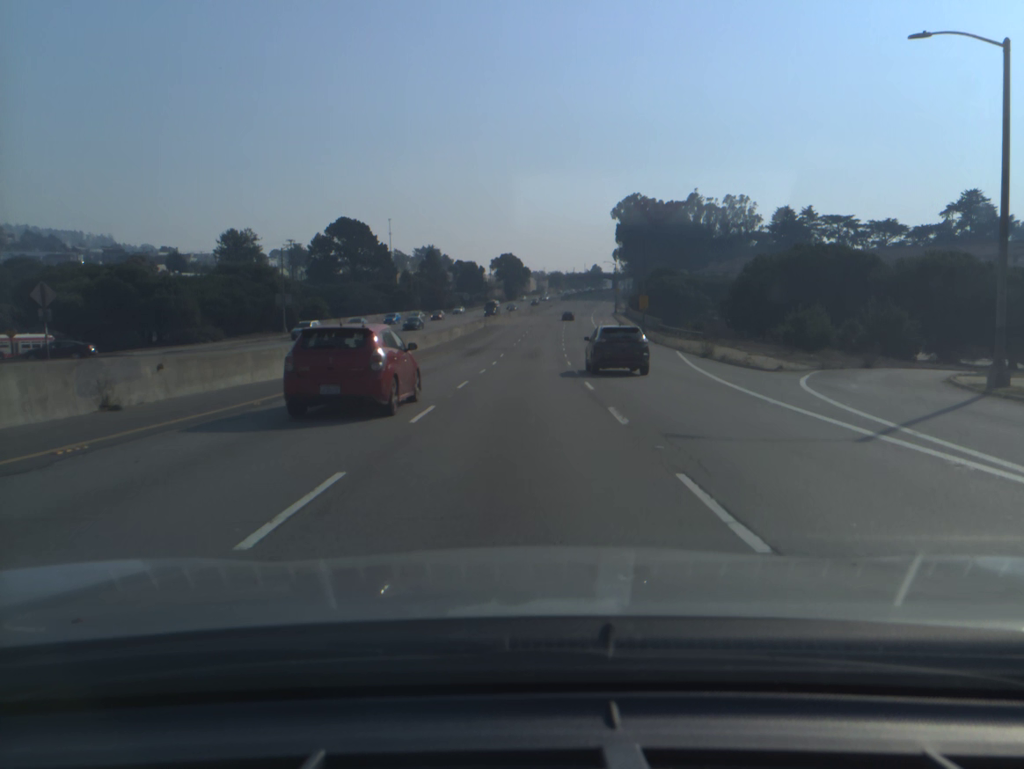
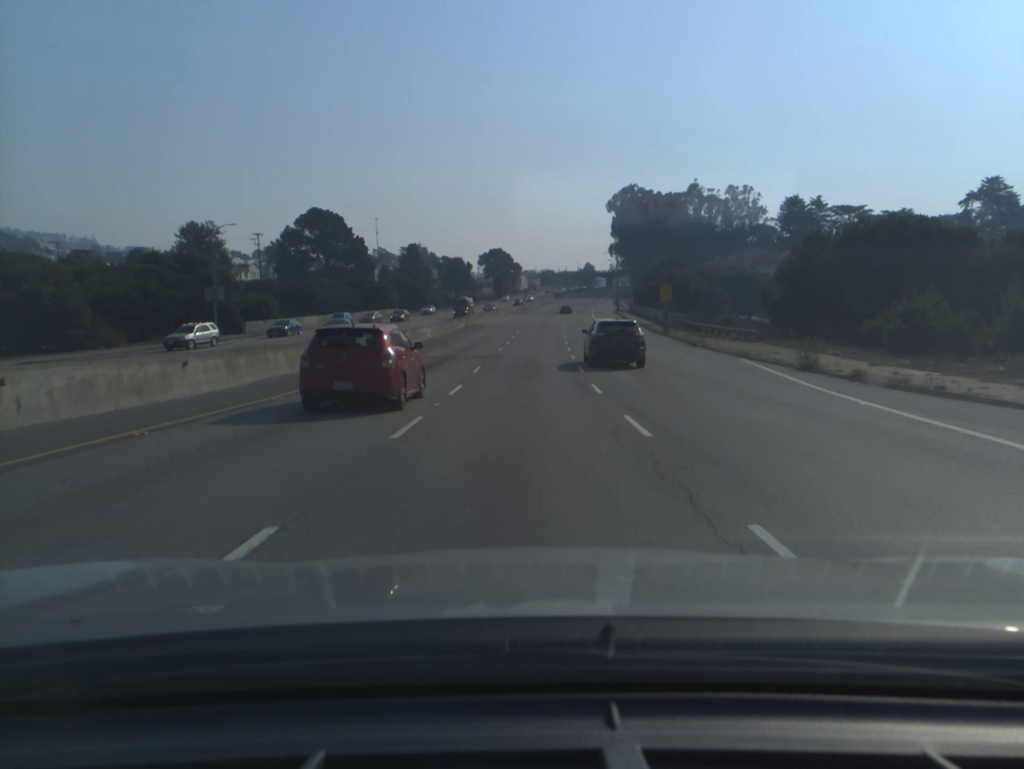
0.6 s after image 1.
(+0.1, +16.6) m; +1°
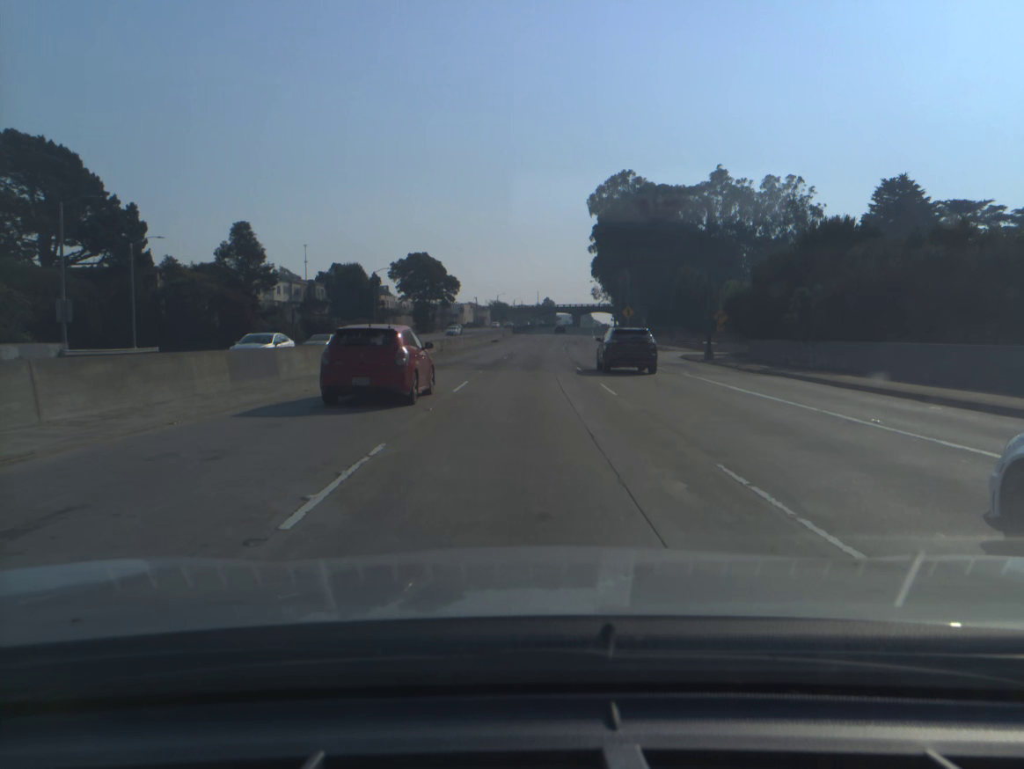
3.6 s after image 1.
(+2.3, +86.7) m; +3°
